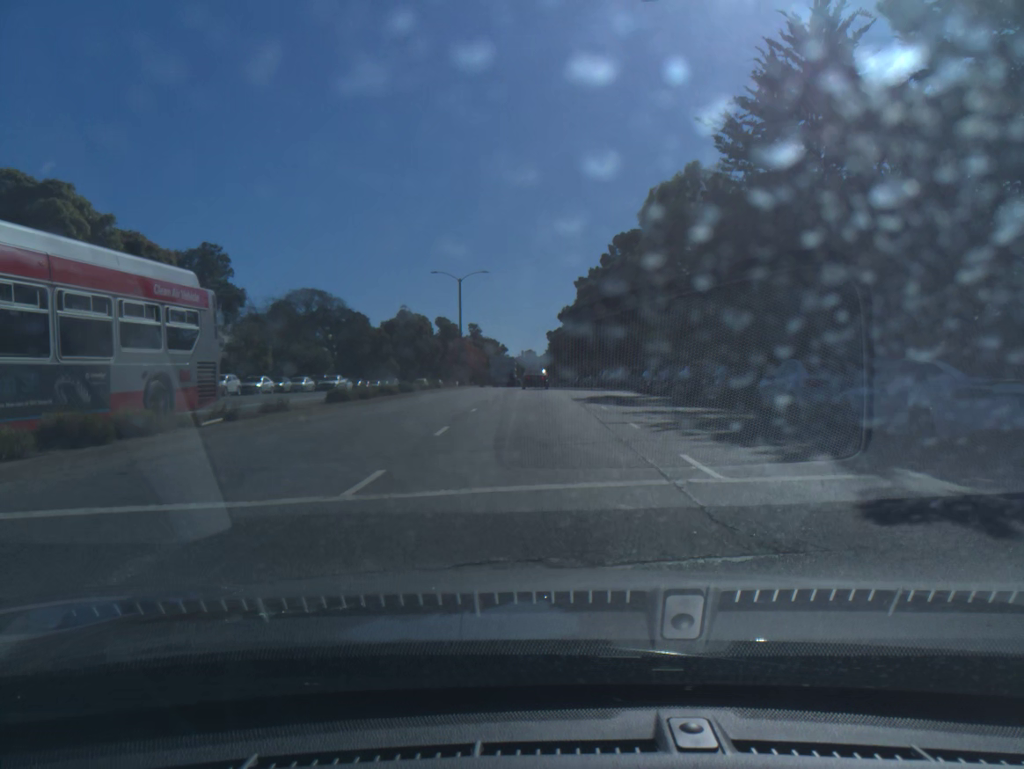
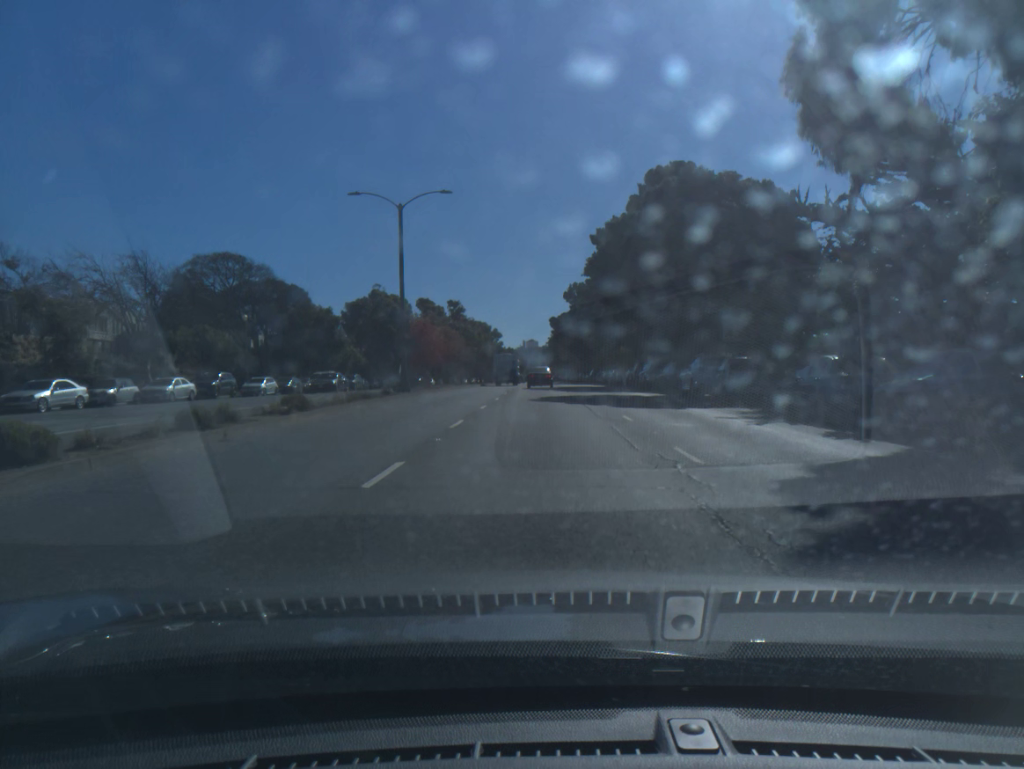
(0.0, +27.2) m; 0°
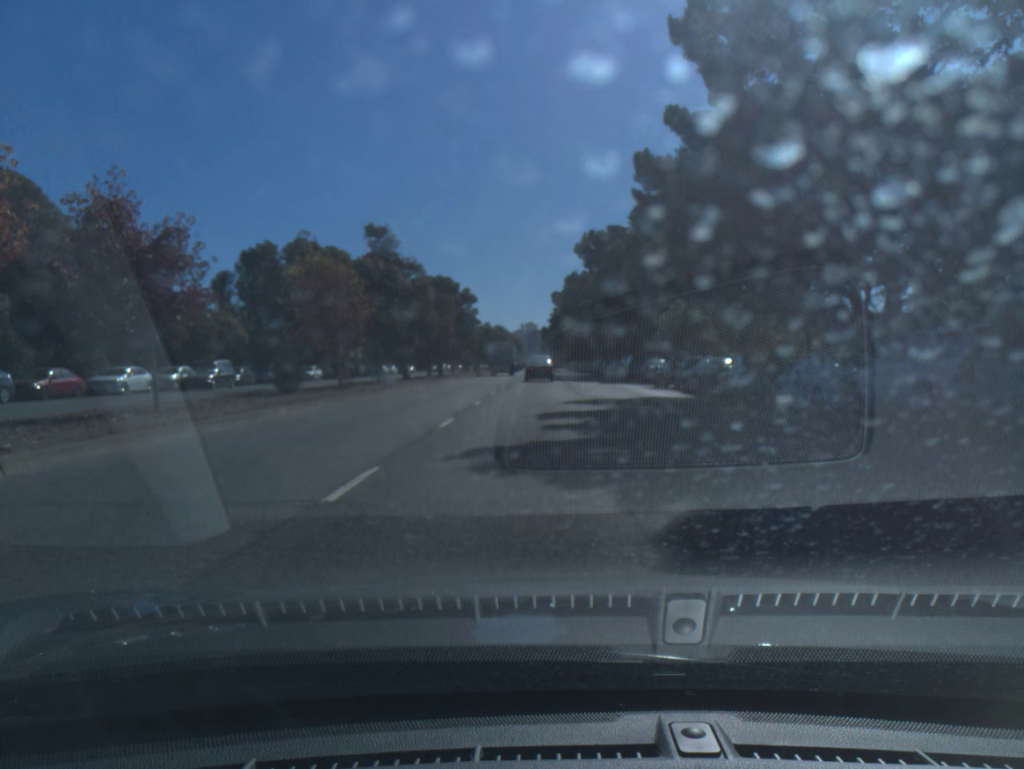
(+0.1, +38.1) m; 0°
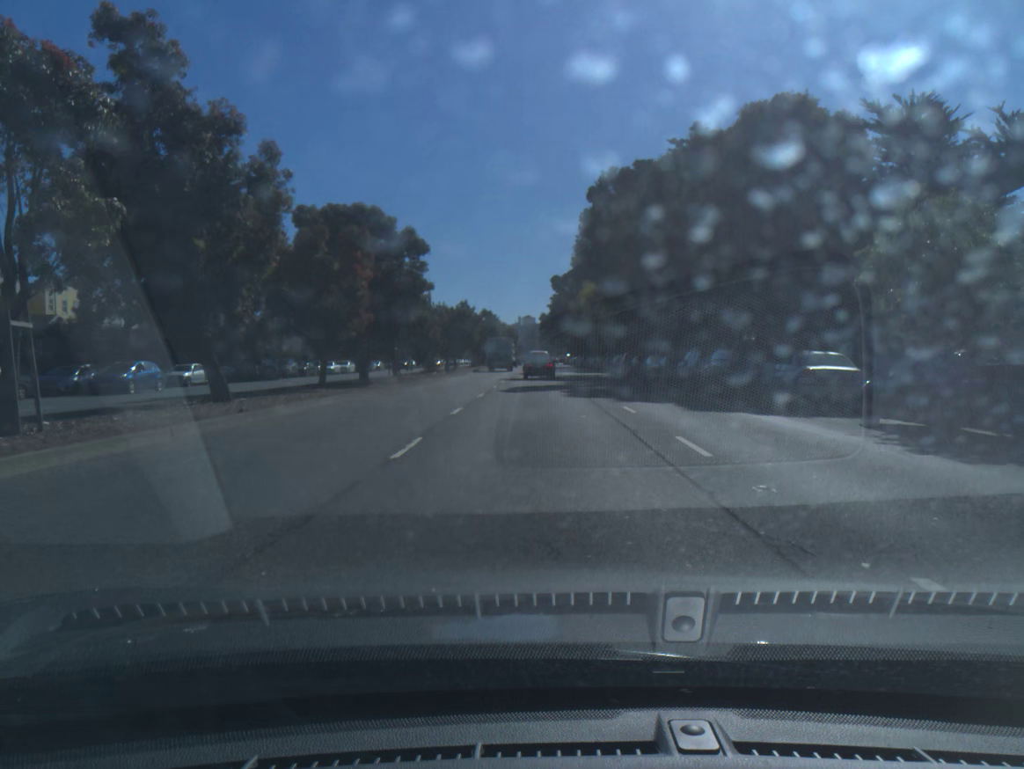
(0.0, +26.7) m; 0°
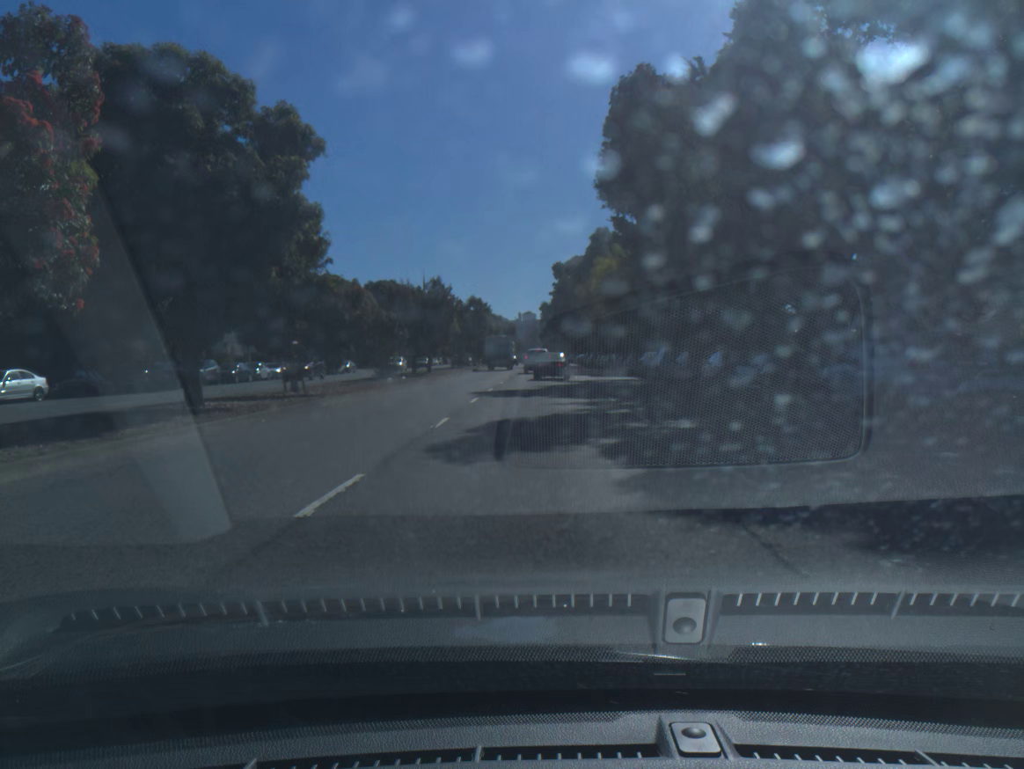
(0.0, +17.1) m; 0°
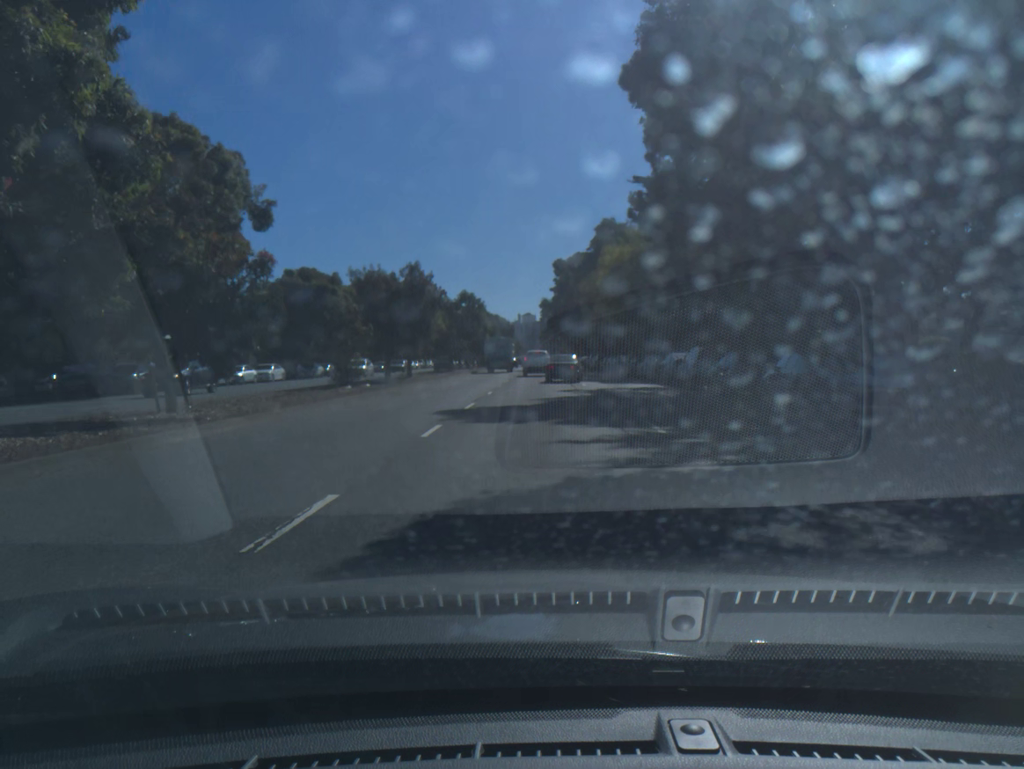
(0.0, +8.4) m; 0°
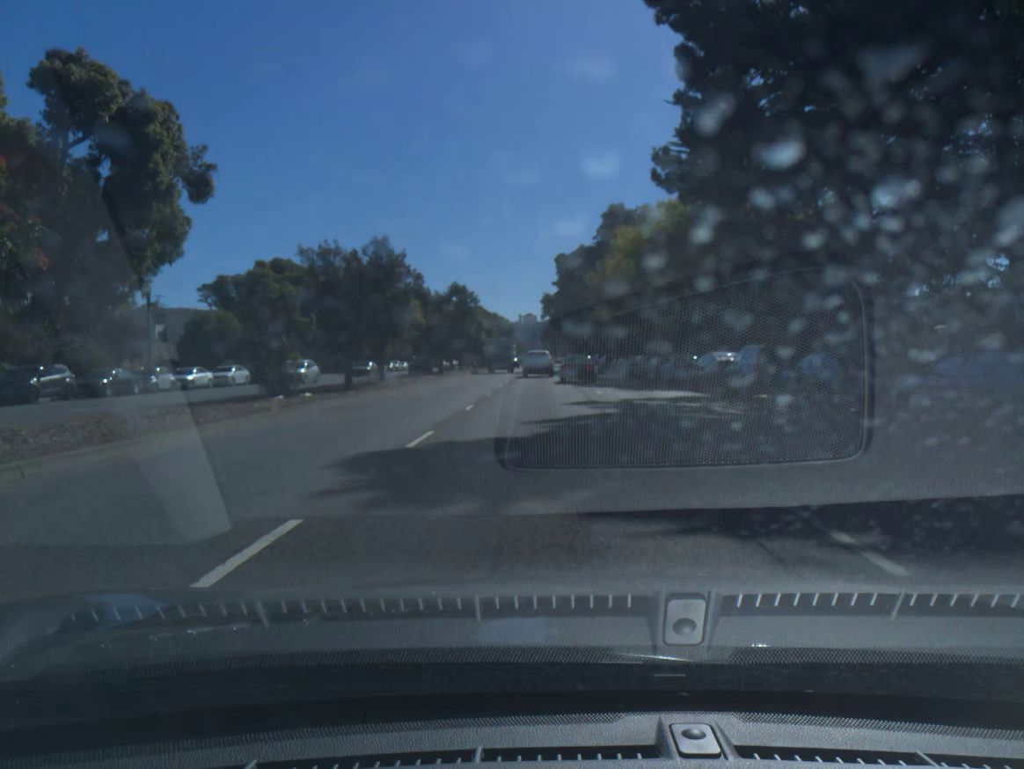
(0.0, +8.3) m; 0°
